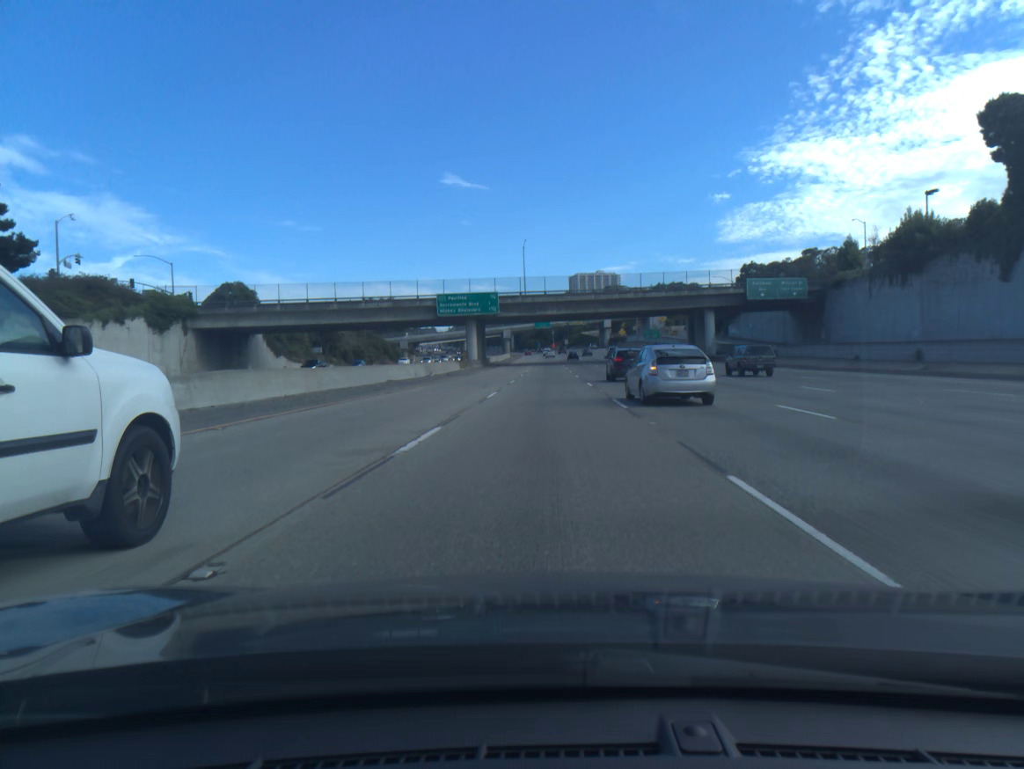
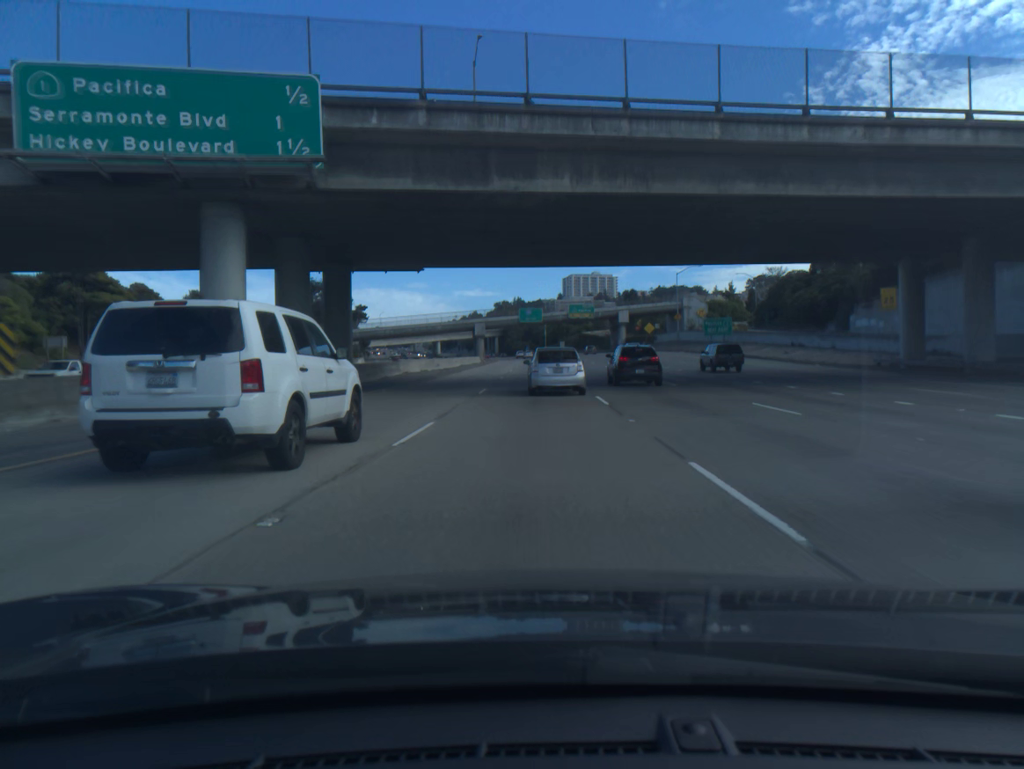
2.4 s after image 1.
(+0.8, +72.1) m; +1°
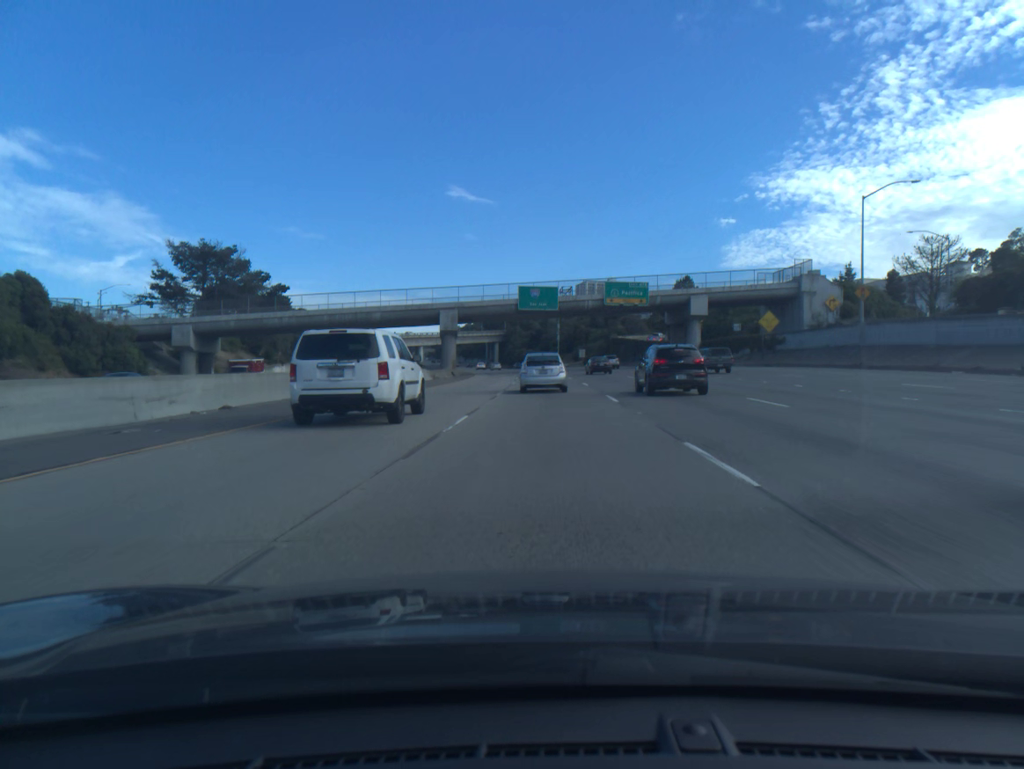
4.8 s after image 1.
(-0.4, +70.8) m; -1°
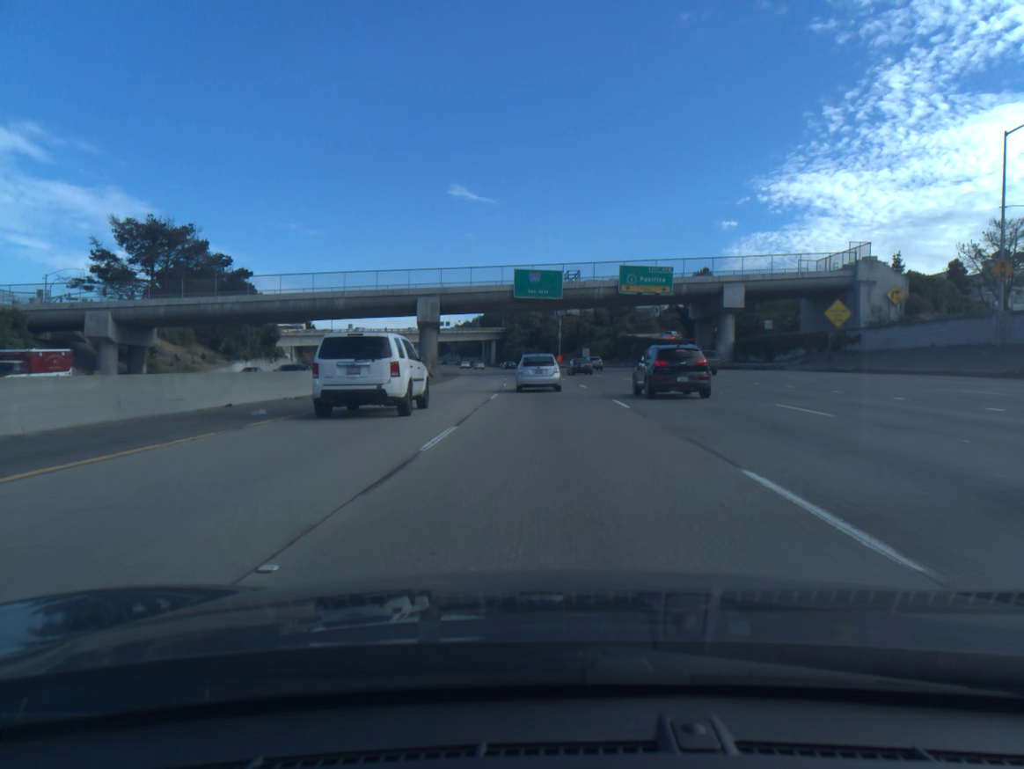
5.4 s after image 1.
(0.0, +17.3) m; 0°
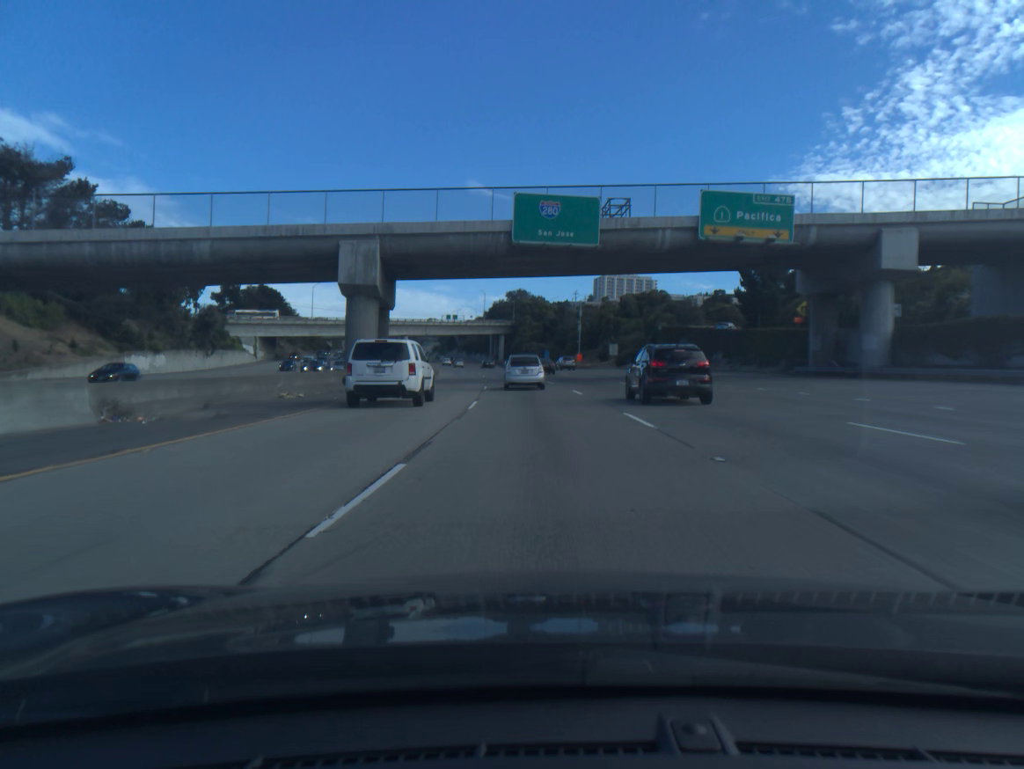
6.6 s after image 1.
(-0.2, +34.3) m; -1°
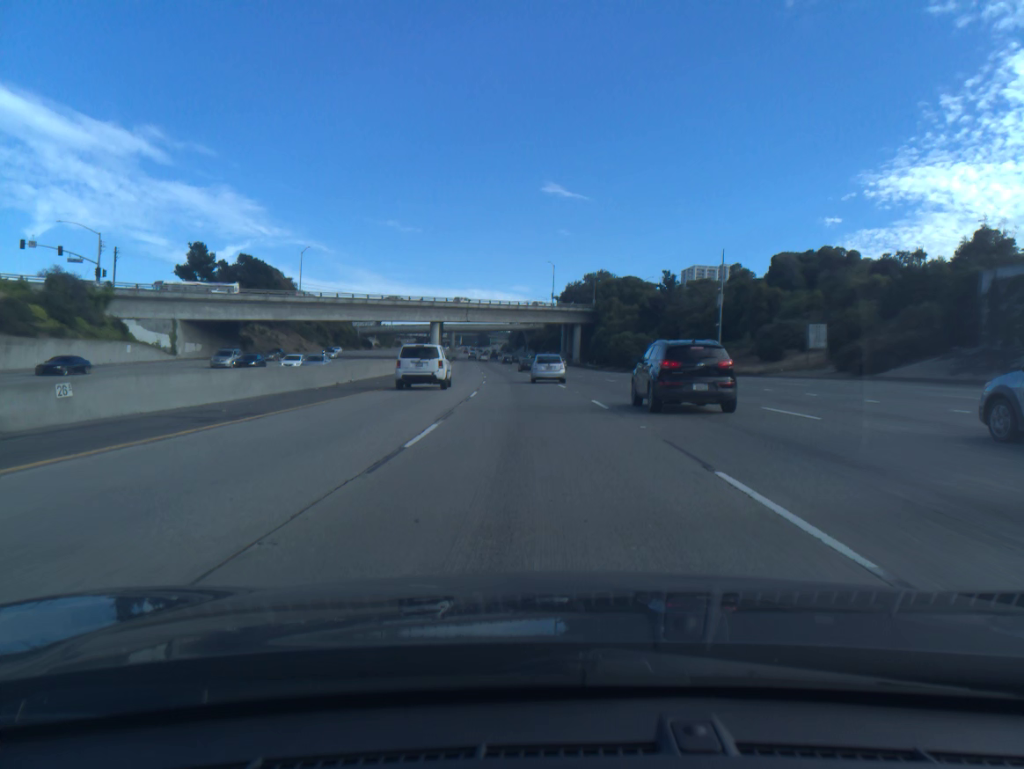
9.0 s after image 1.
(-3.1, +67.7) m; -5°
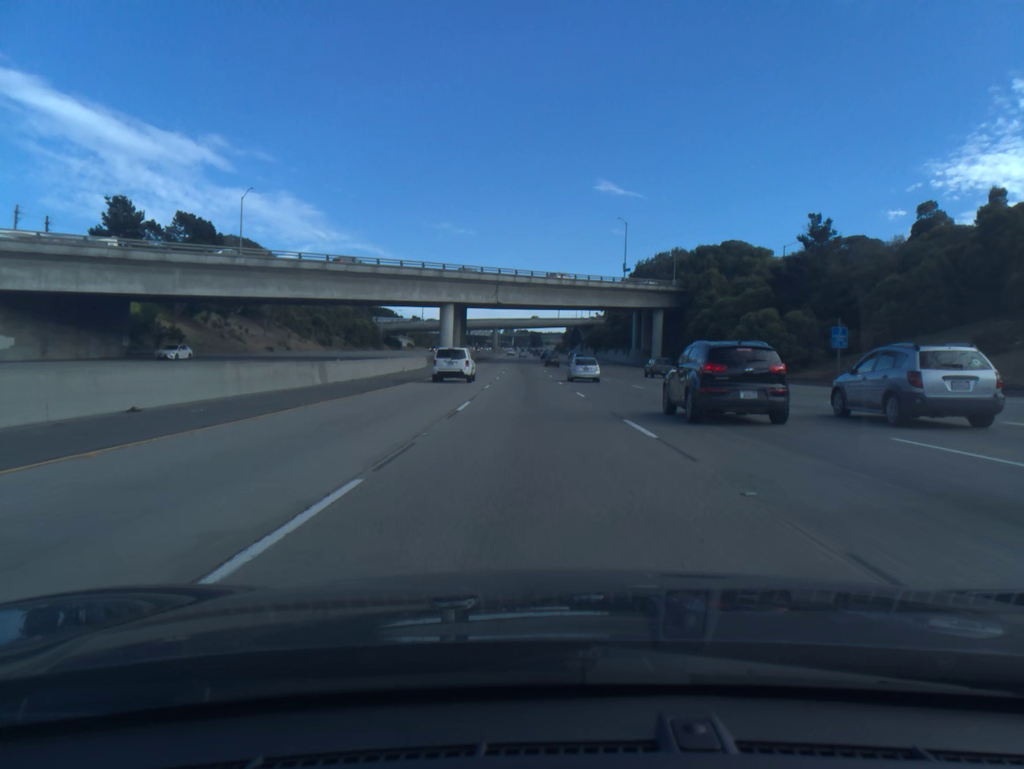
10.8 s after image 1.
(-1.8, +50.5) m; -4°
